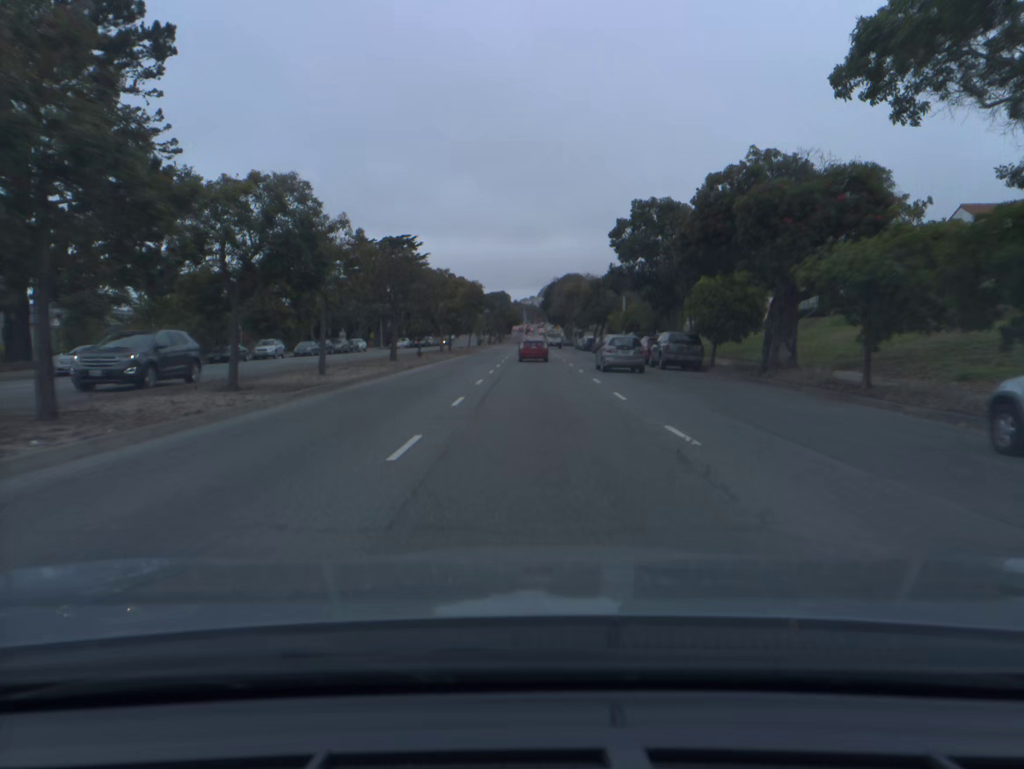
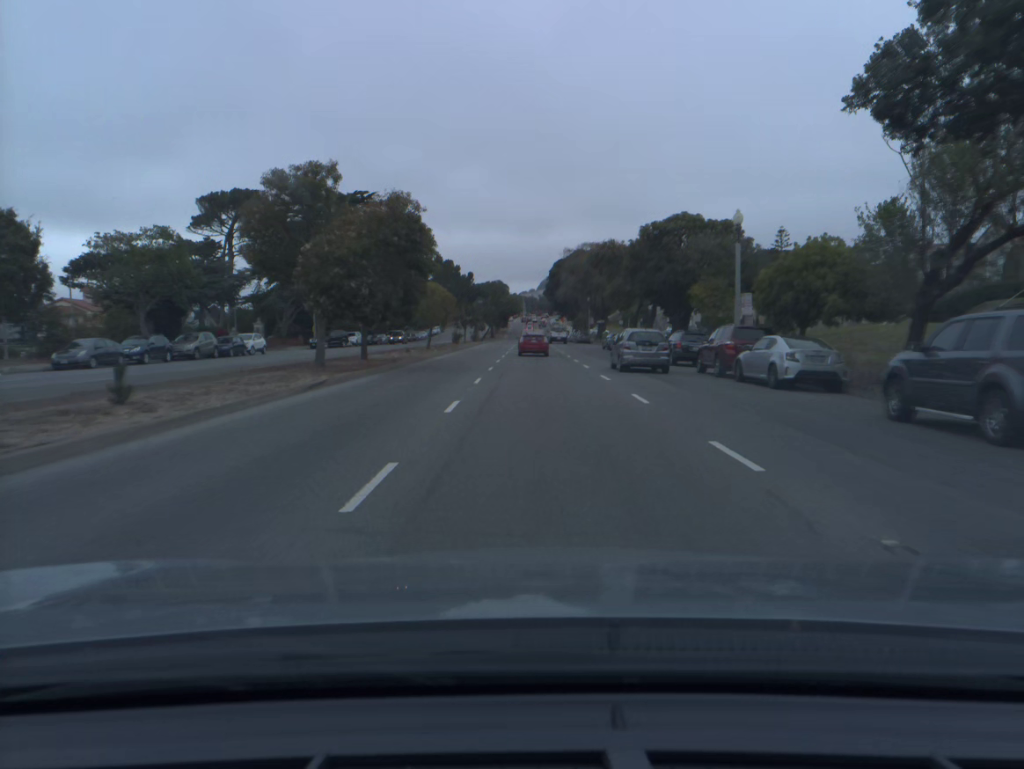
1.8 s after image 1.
(0.0, +38.3) m; 0°
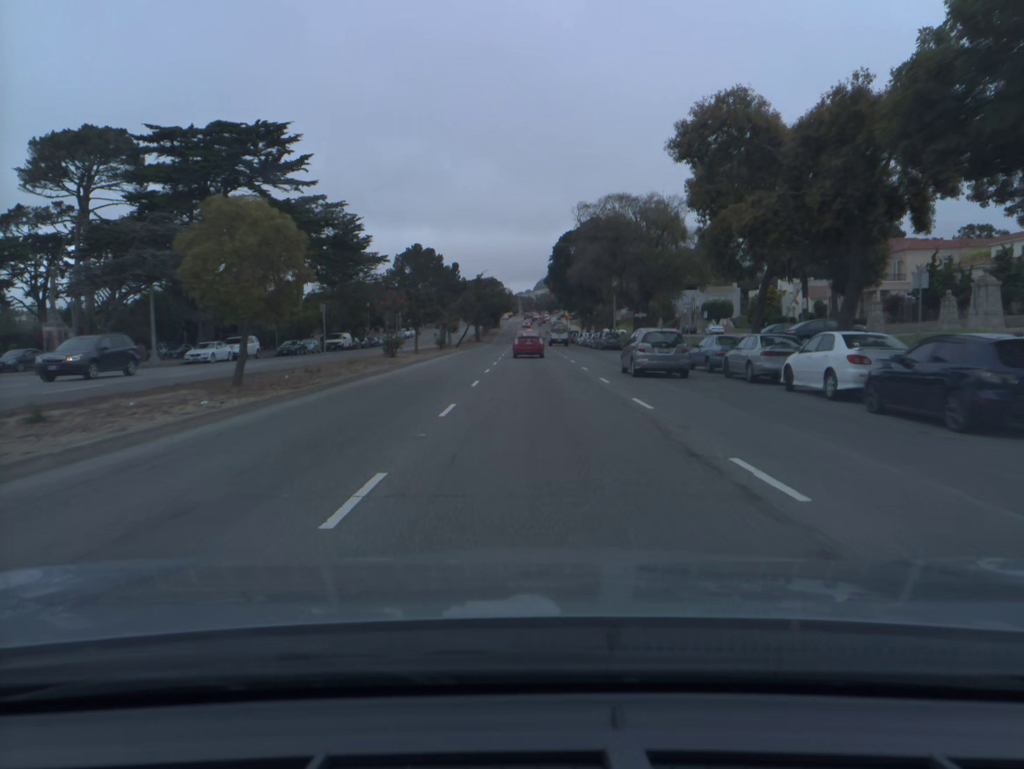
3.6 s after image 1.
(+0.1, +36.9) m; 0°
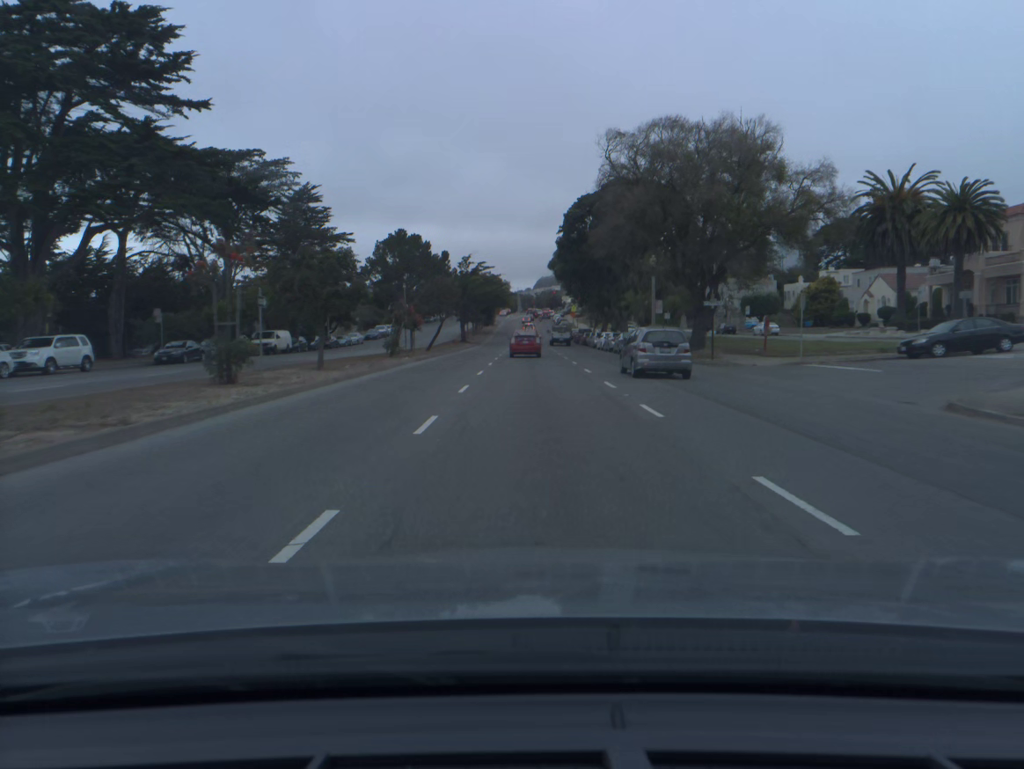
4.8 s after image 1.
(-0.1, +23.8) m; 0°
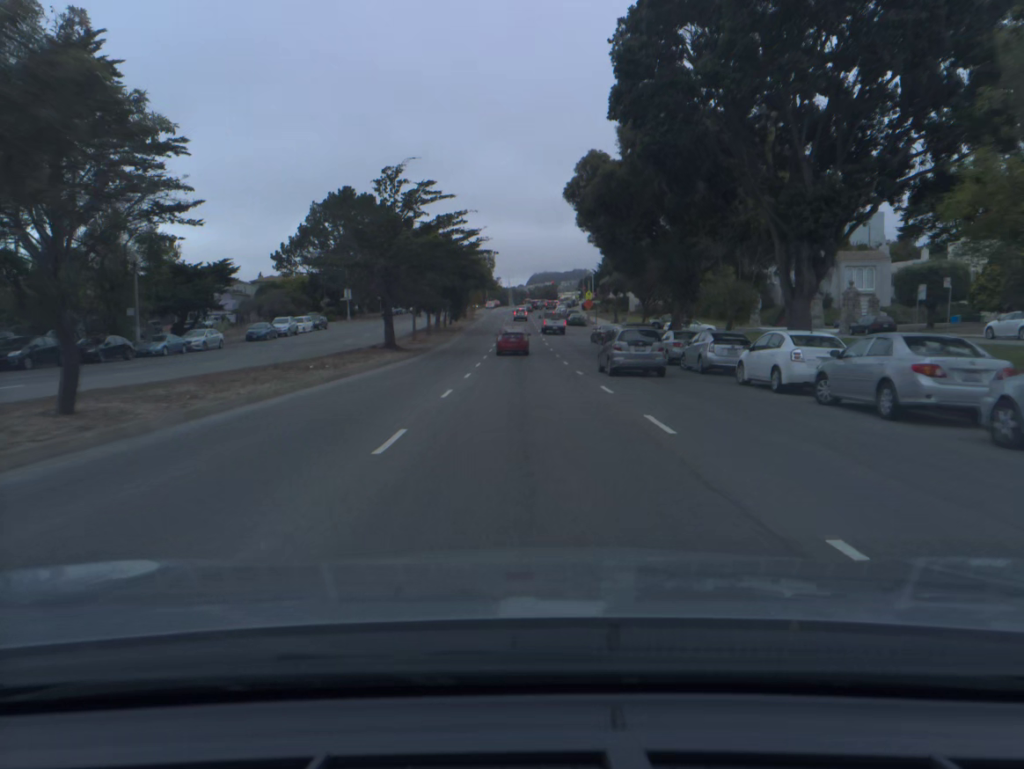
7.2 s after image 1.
(-0.1, +45.4) m; 0°
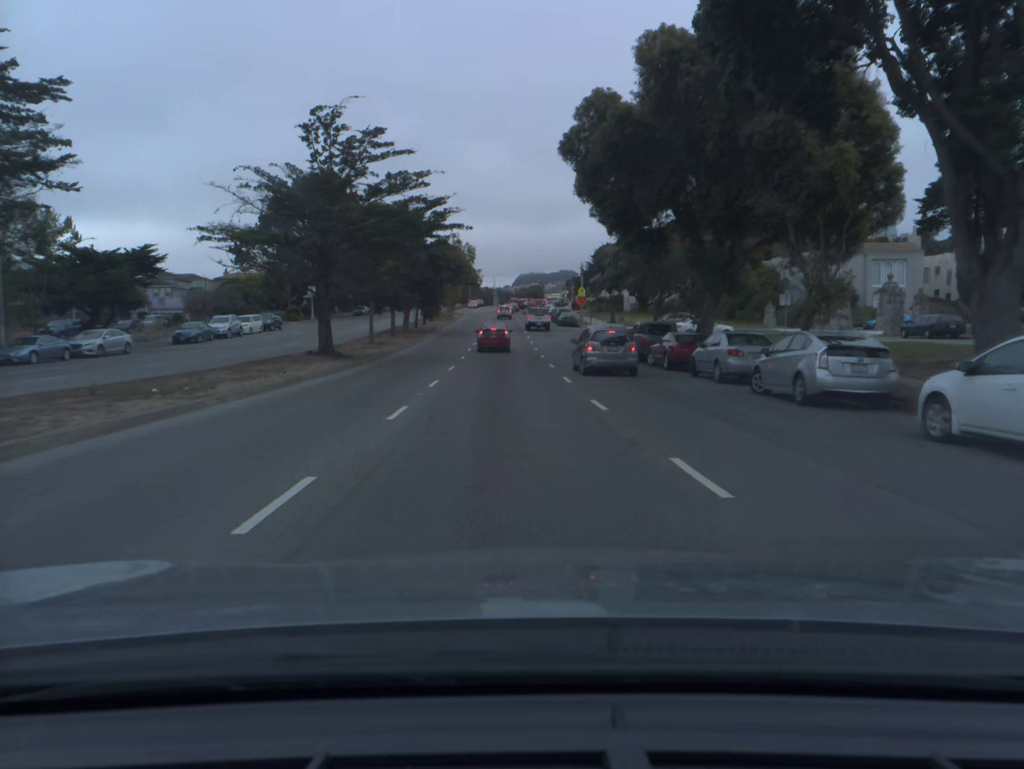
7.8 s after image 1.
(+0.1, +10.9) m; +1°
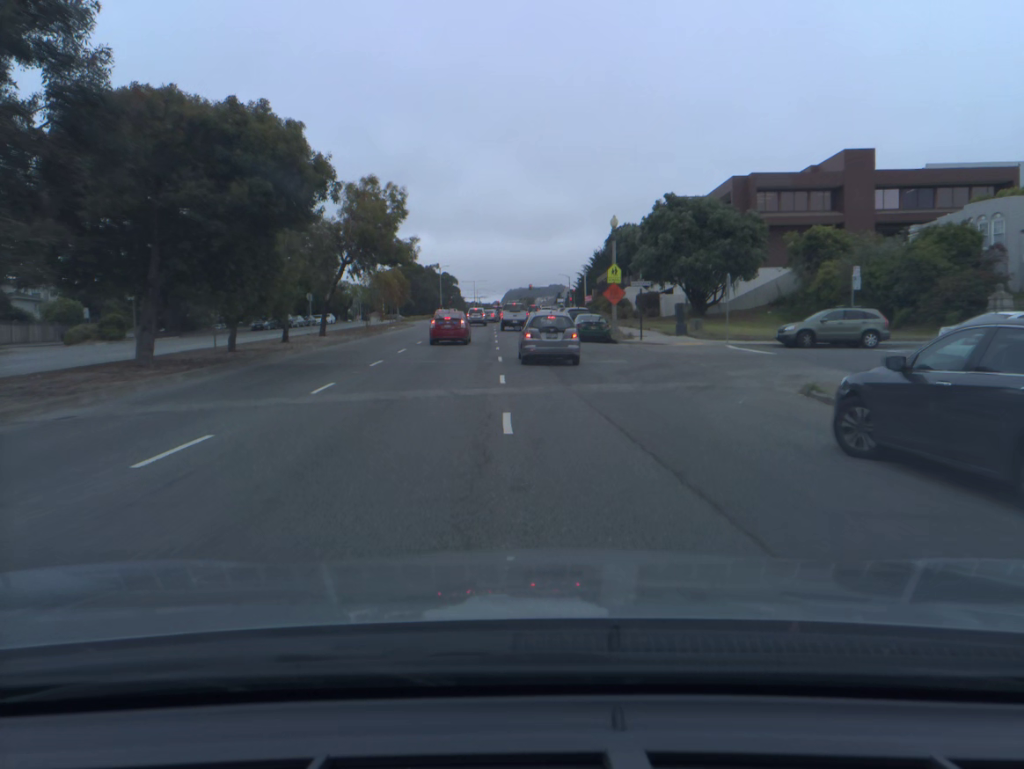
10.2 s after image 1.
(+0.5, +41.0) m; +1°
